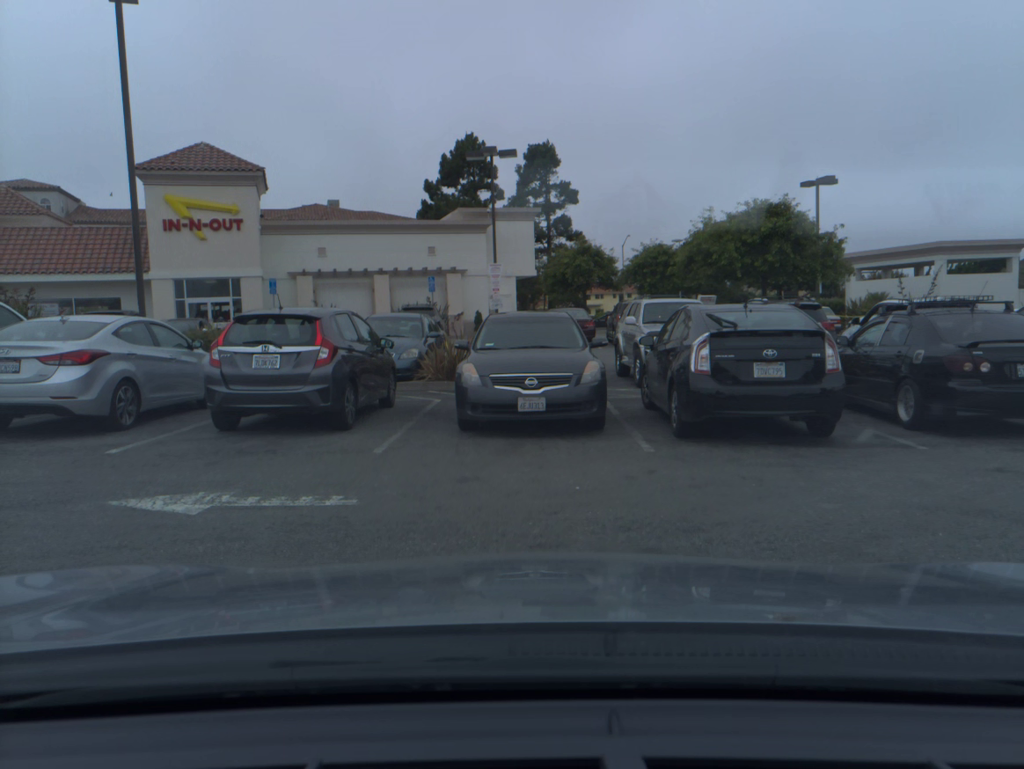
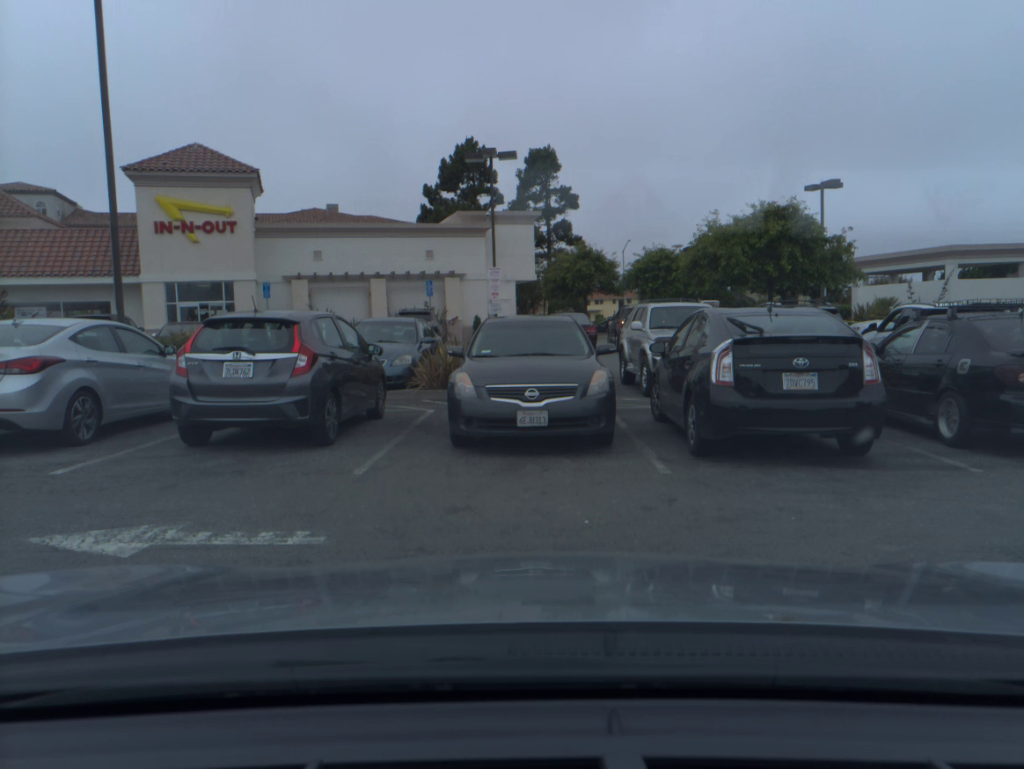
(0.0, +1.0) m; 0°
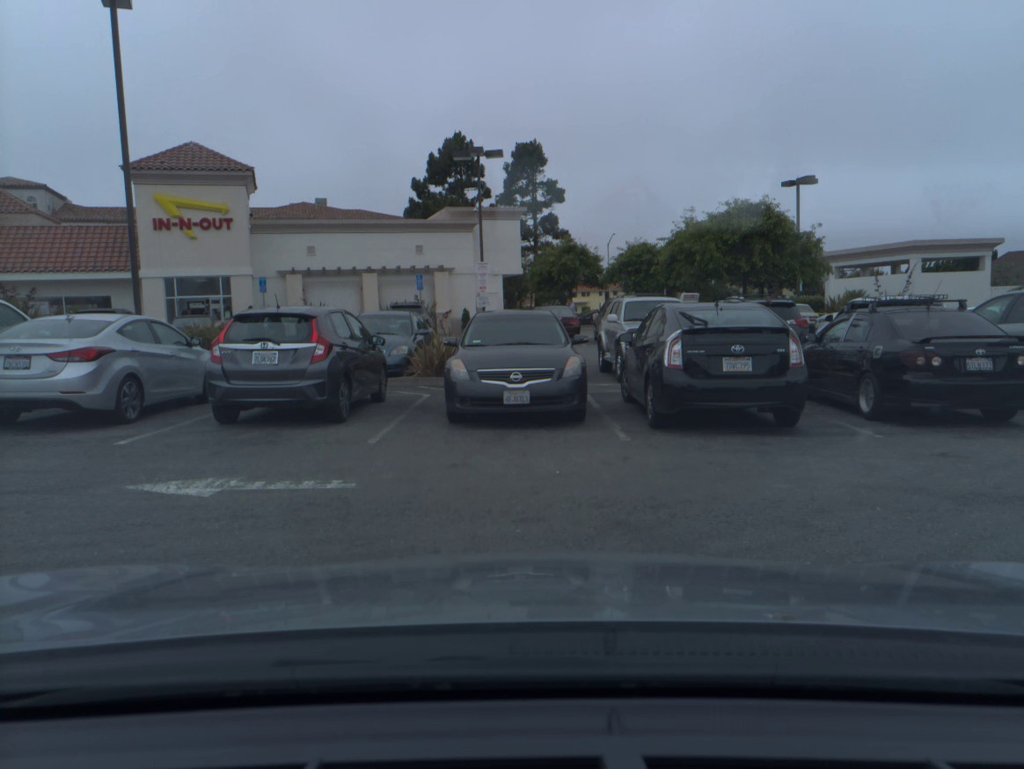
(0.0, -1.4) m; +1°
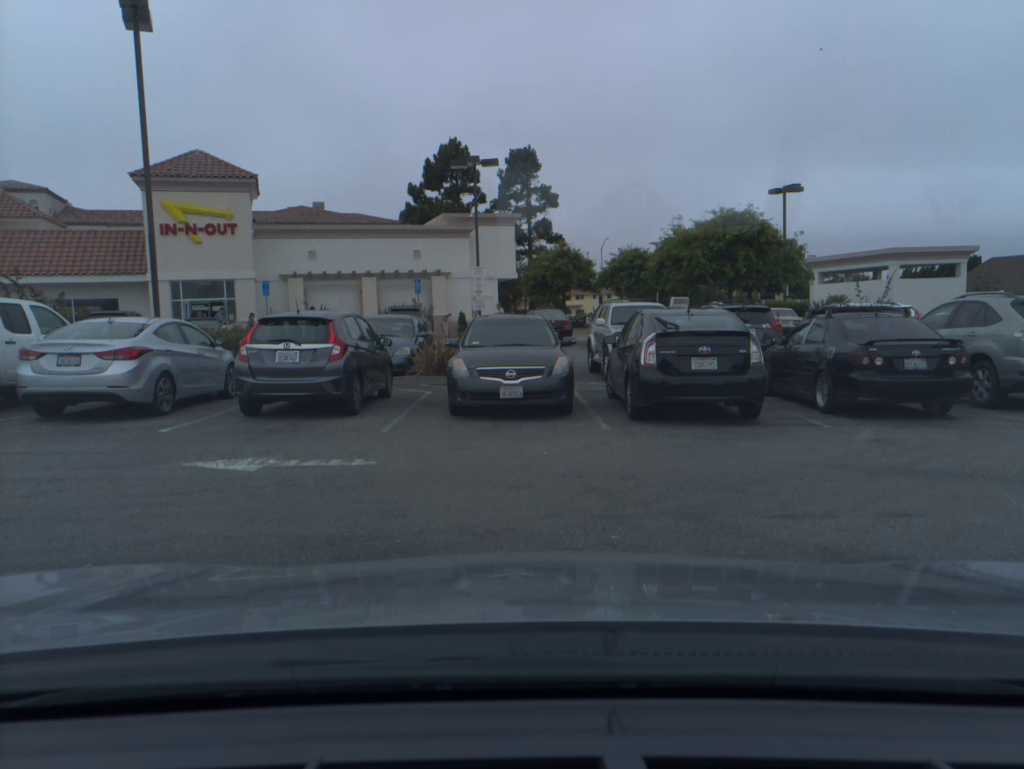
(+0.1, -1.3) m; 0°
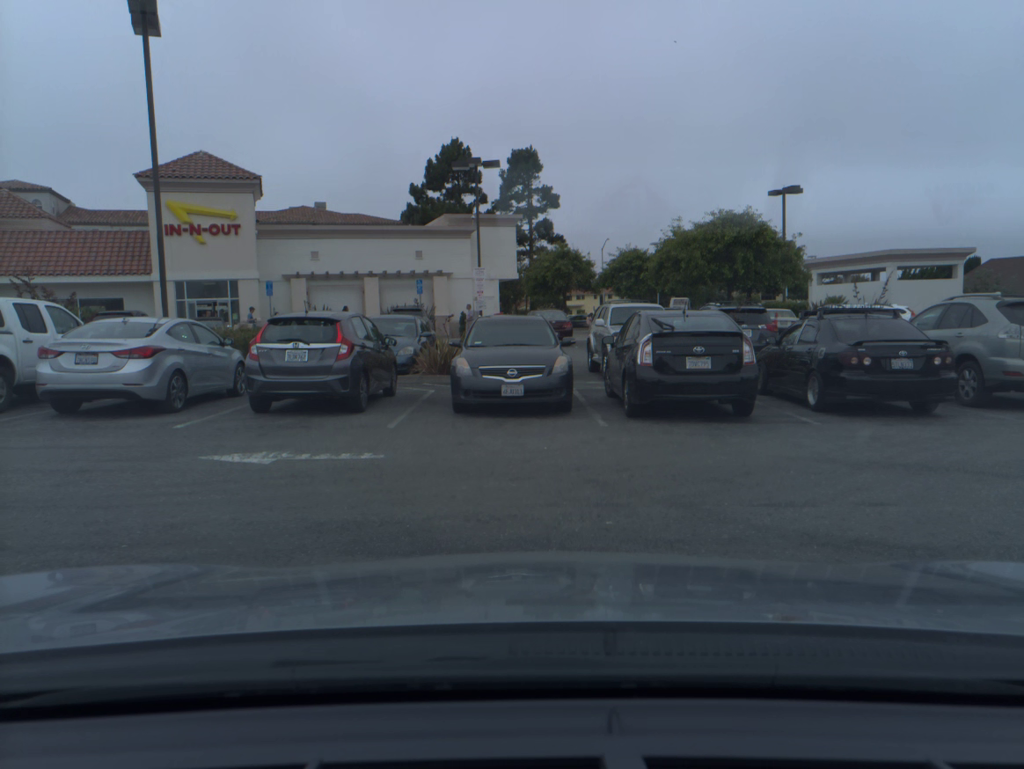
(0.0, -0.4) m; 0°
